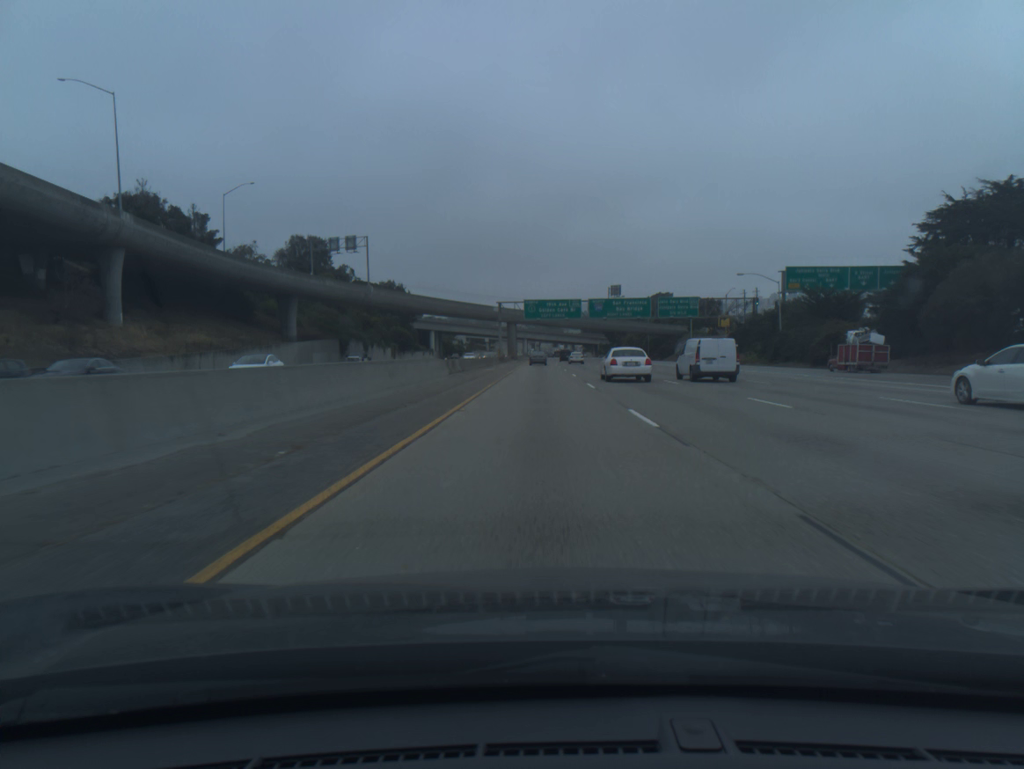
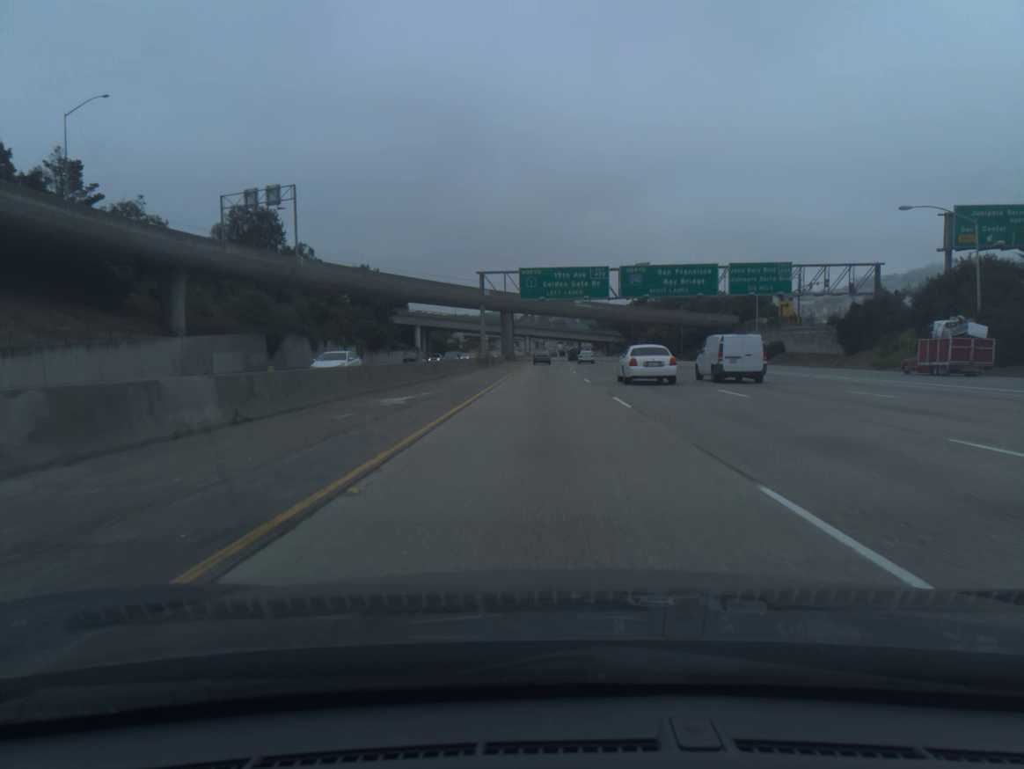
(-0.1, +38.7) m; 0°
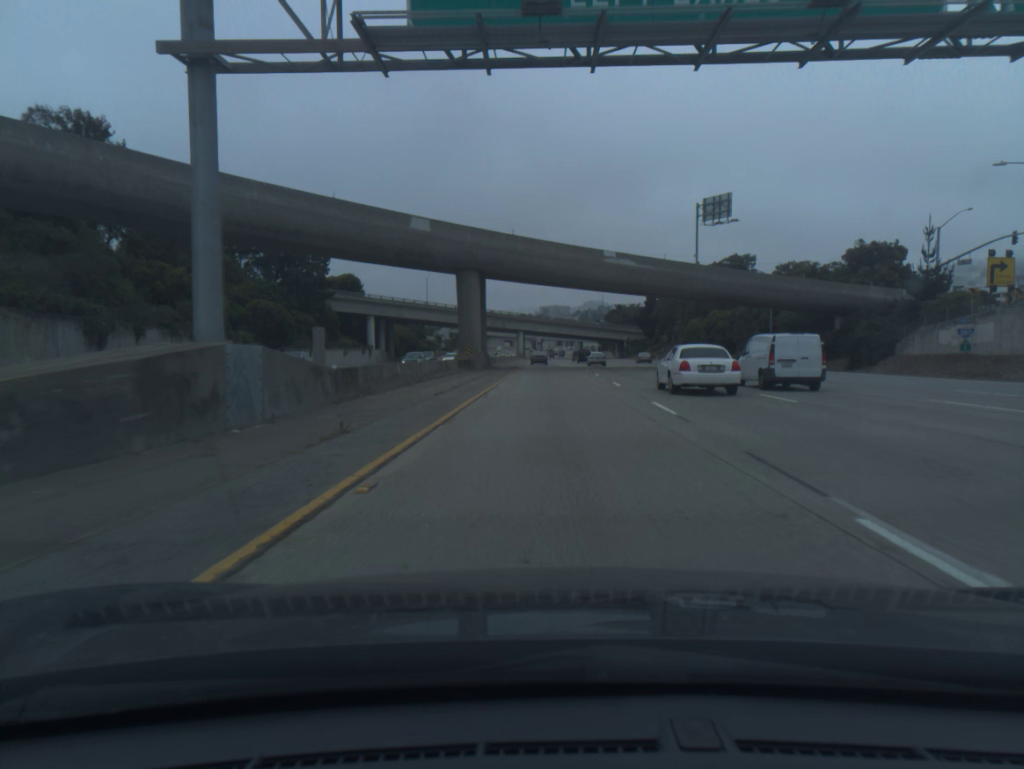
(0.0, +58.5) m; 0°
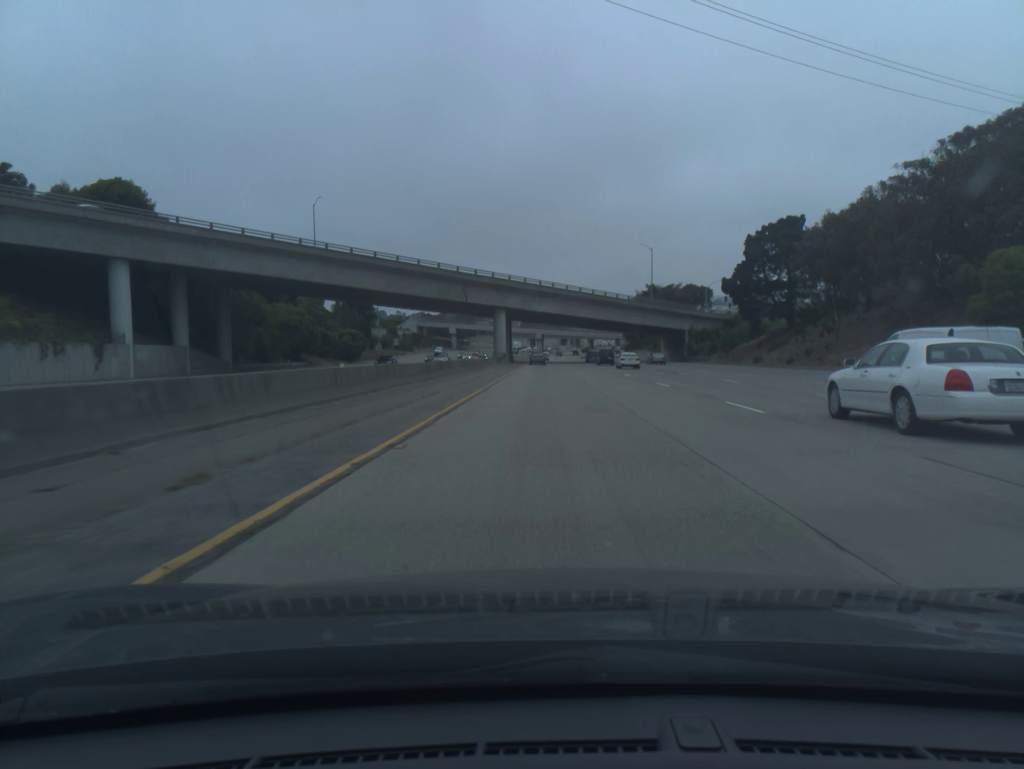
(+0.1, +98.8) m; 0°
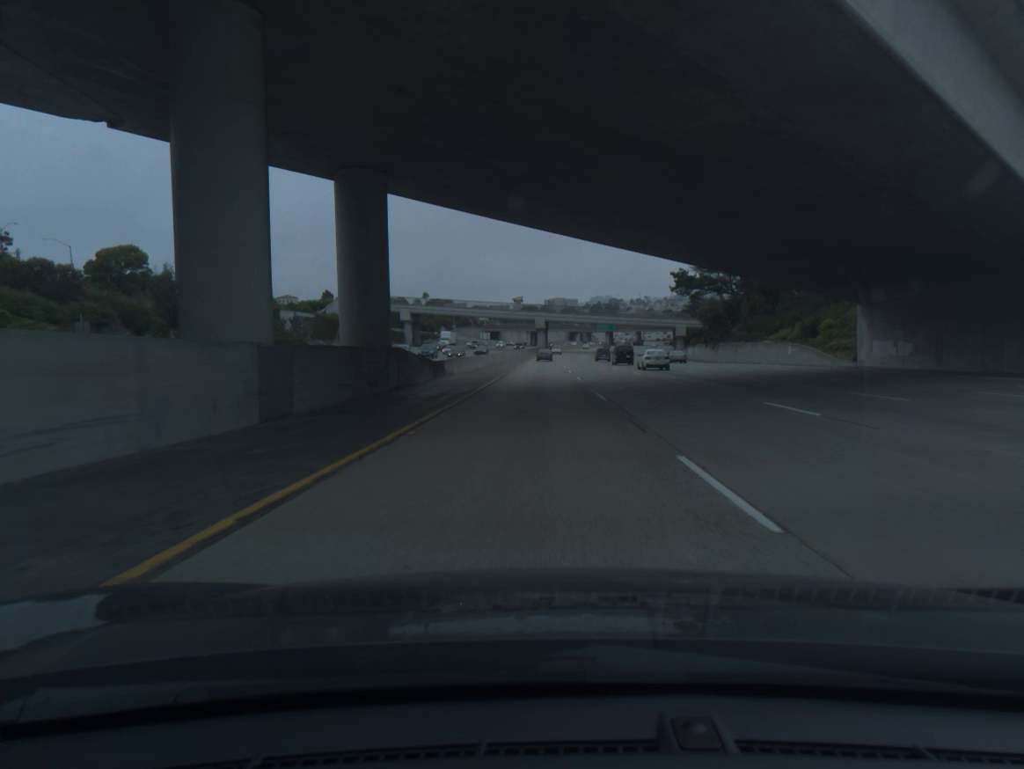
(0.0, +100.5) m; 0°
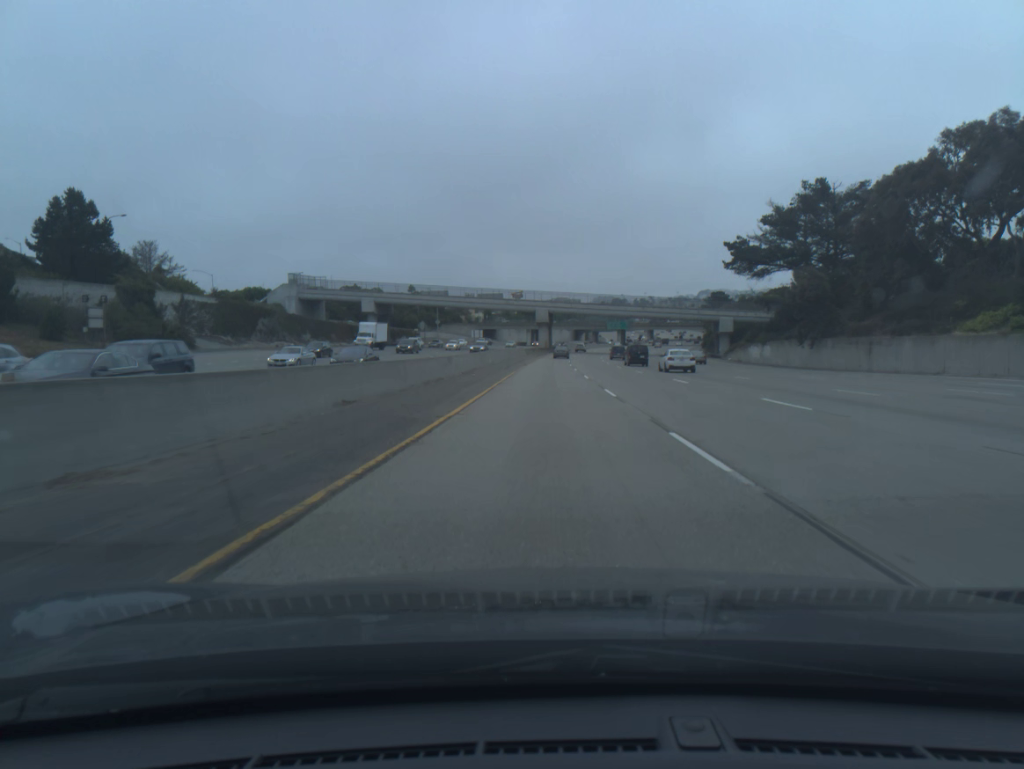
(-0.2, +40.3) m; 0°
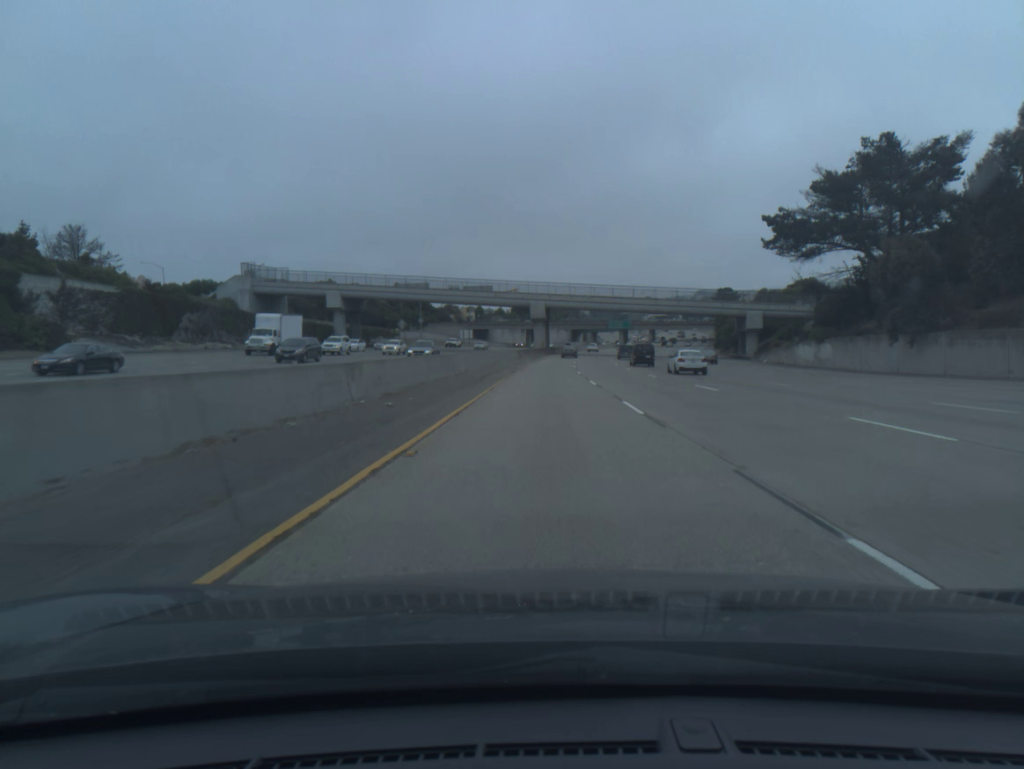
(0.0, +20.2) m; 0°
